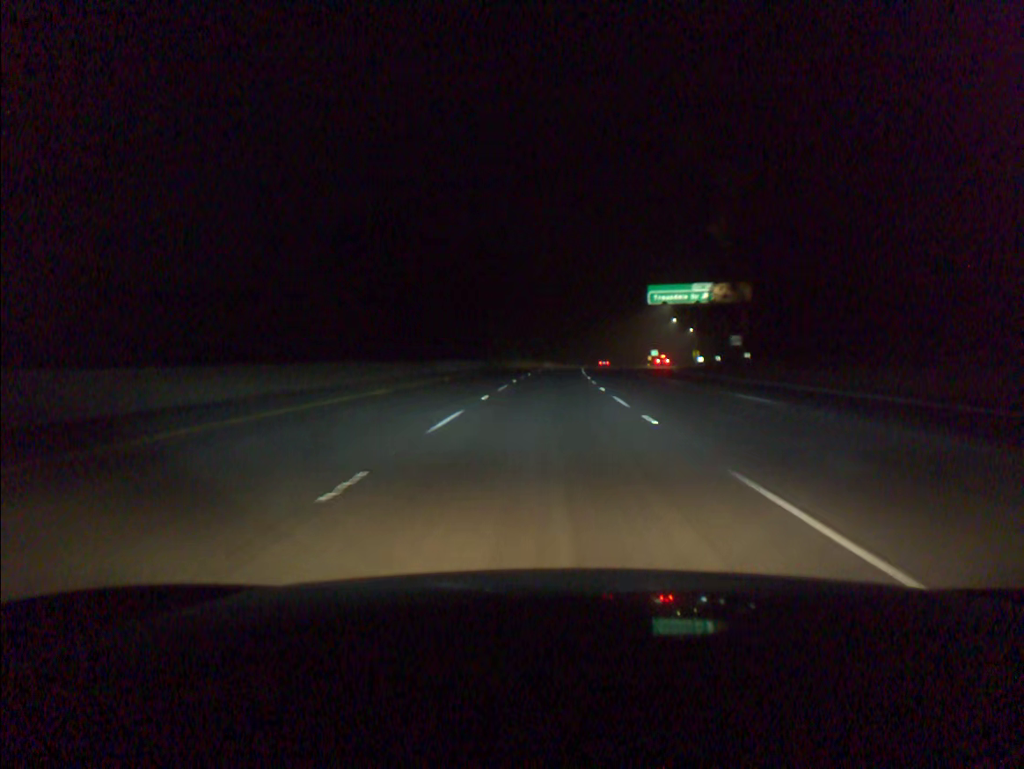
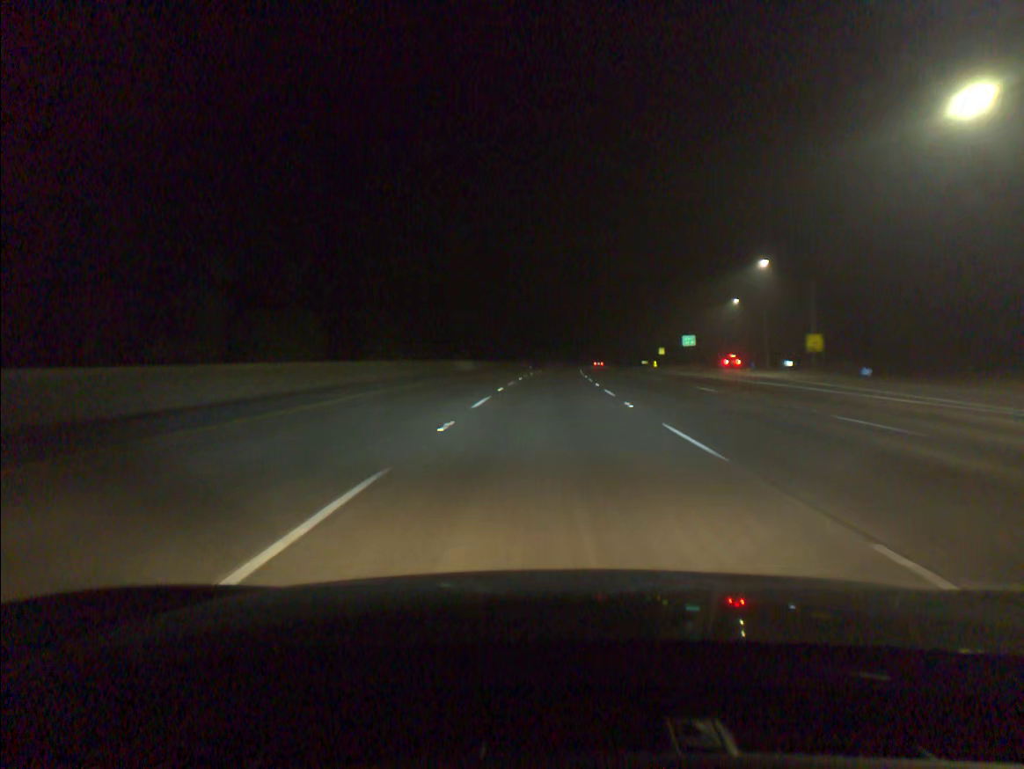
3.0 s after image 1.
(+3.1, +96.1) m; +4°
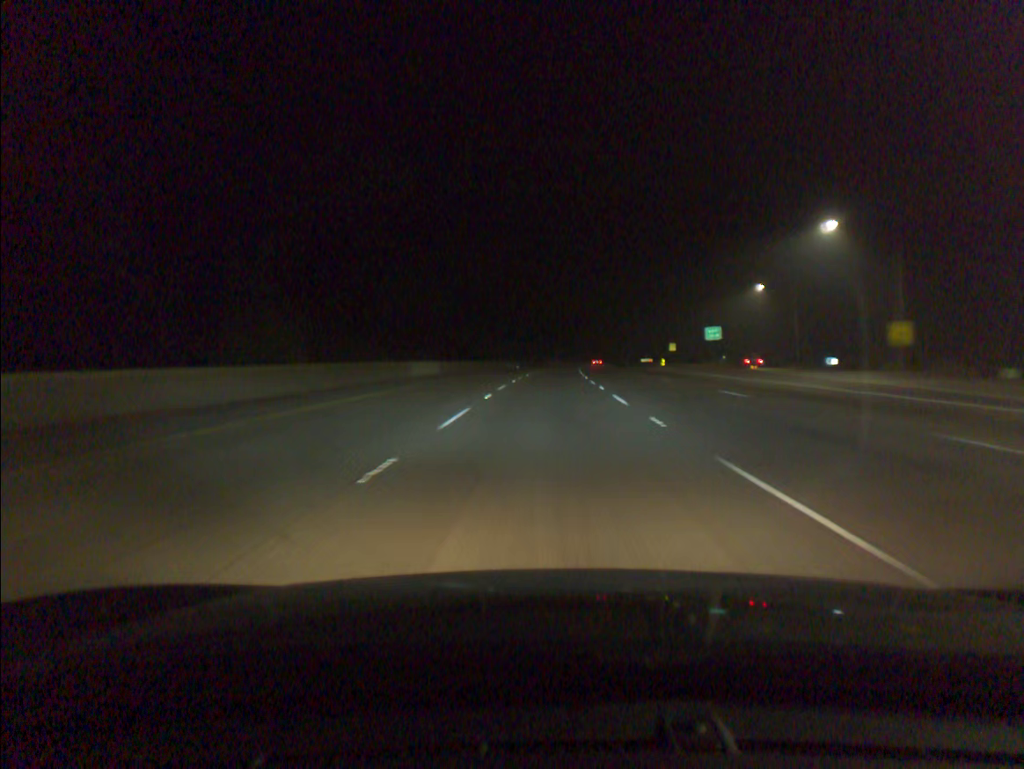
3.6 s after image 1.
(+0.1, +19.3) m; +1°
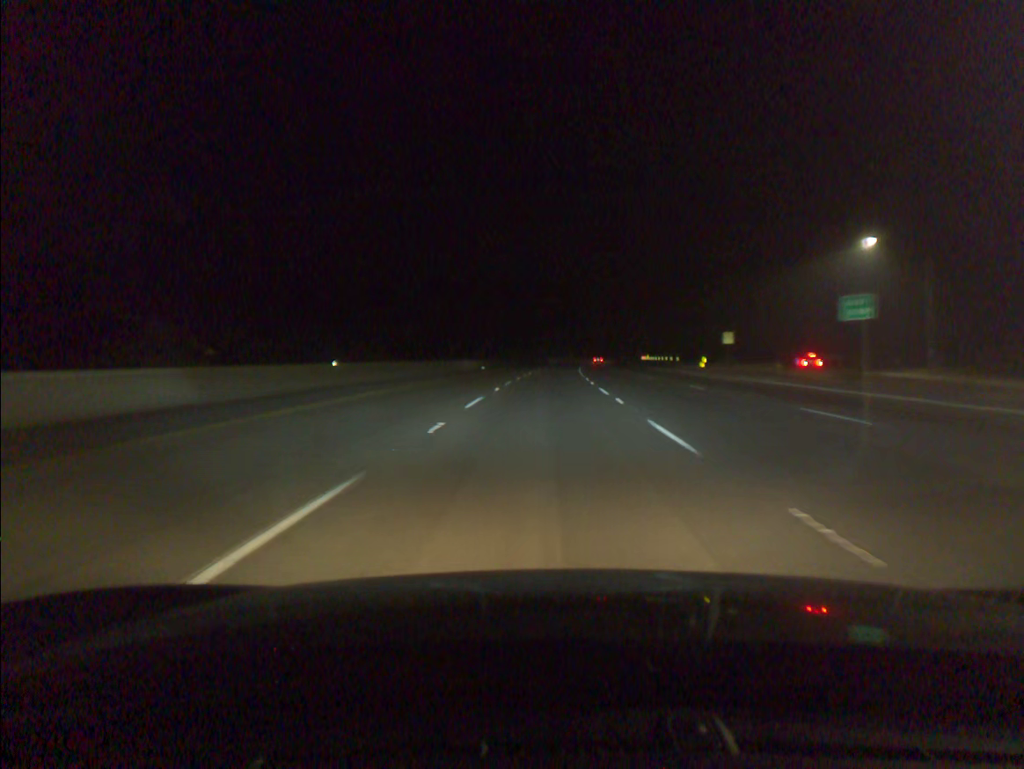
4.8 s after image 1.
(+0.5, +38.6) m; +1°
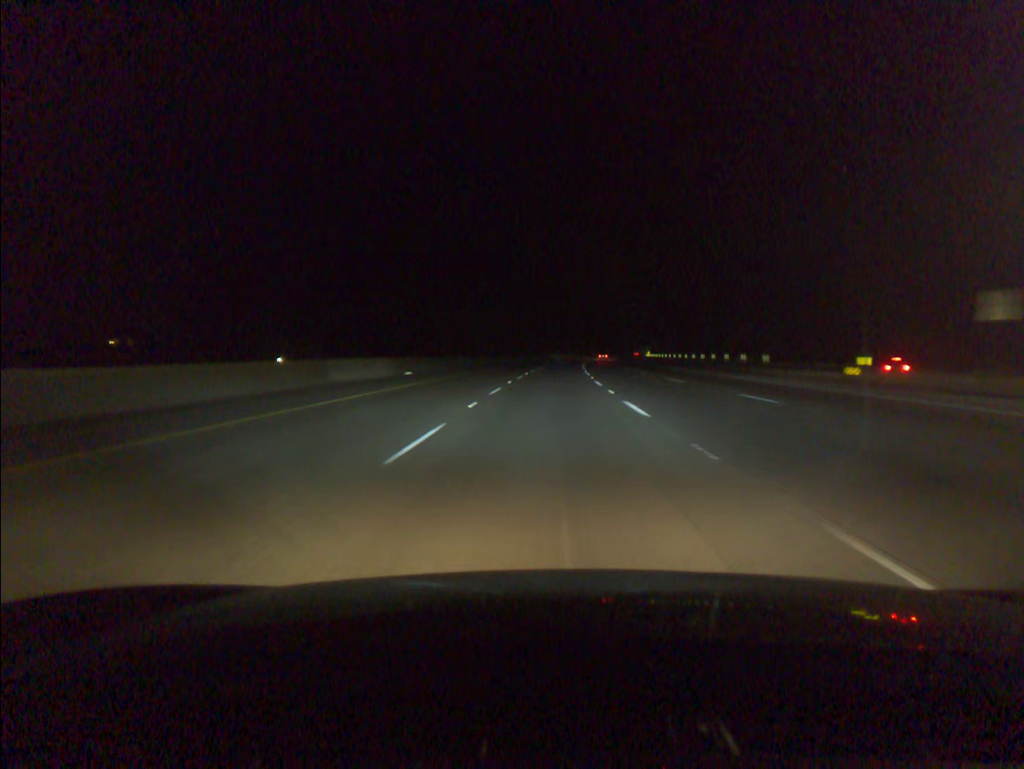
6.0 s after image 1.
(+0.4, +38.5) m; +1°
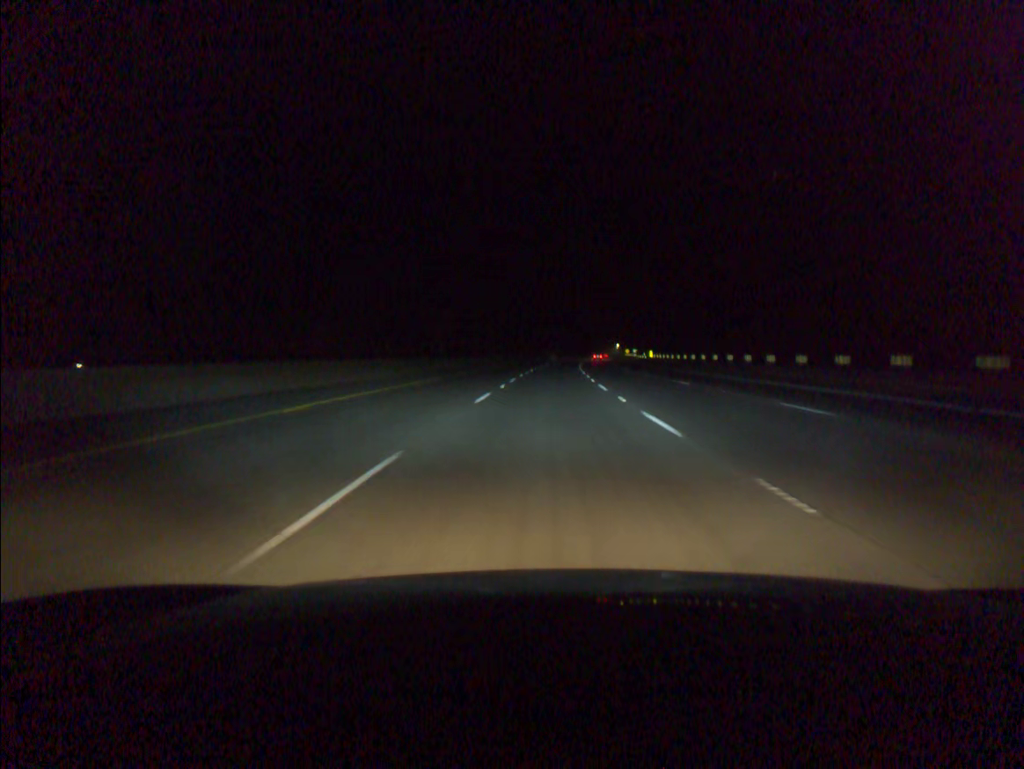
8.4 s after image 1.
(+2.0, +76.8) m; +3°
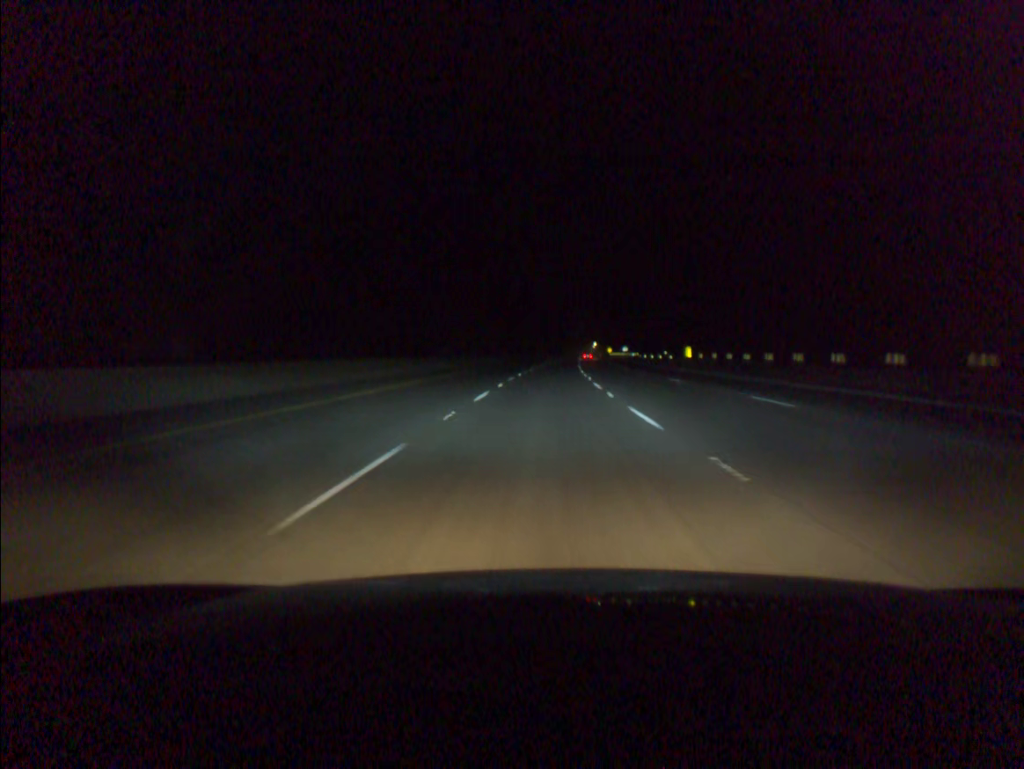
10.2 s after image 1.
(+1.1, +57.3) m; +2°
